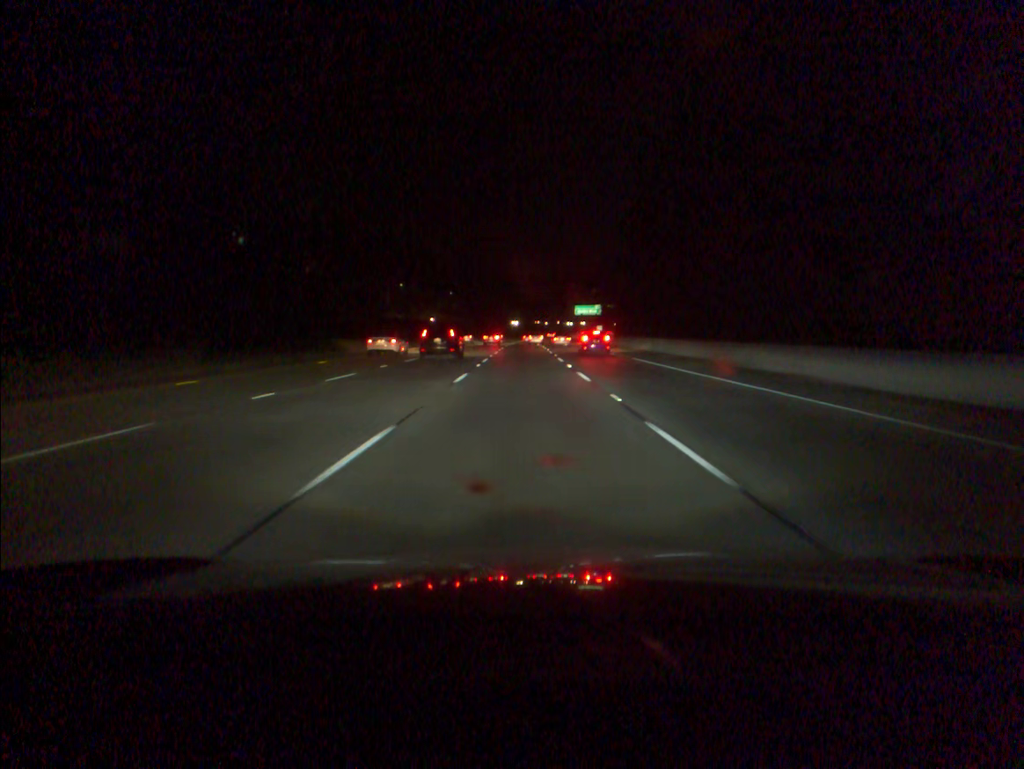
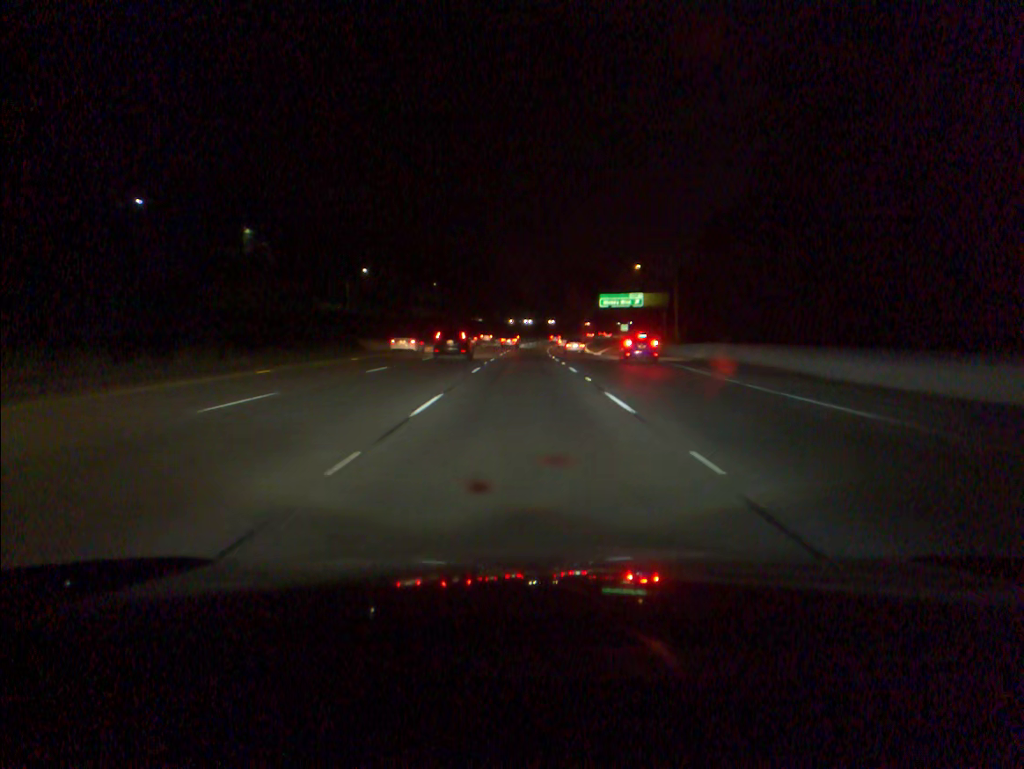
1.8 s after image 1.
(-0.1, +52.3) m; 0°
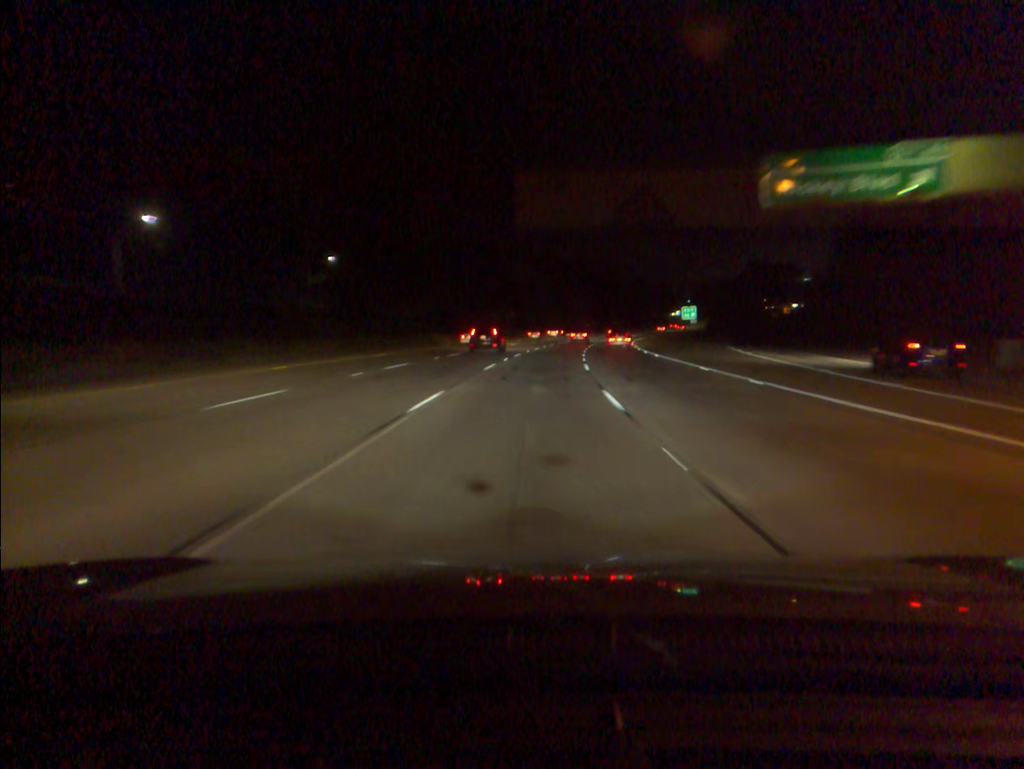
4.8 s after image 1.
(+1.0, +86.8) m; +2°
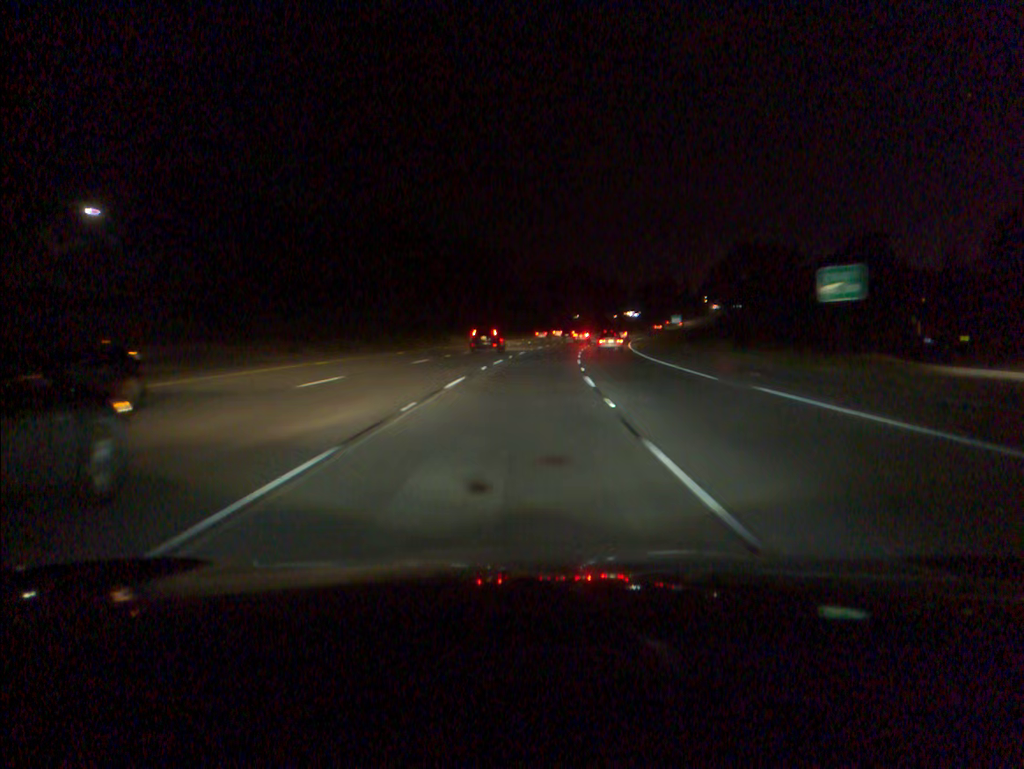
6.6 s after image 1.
(+2.4, +52.2) m; +5°
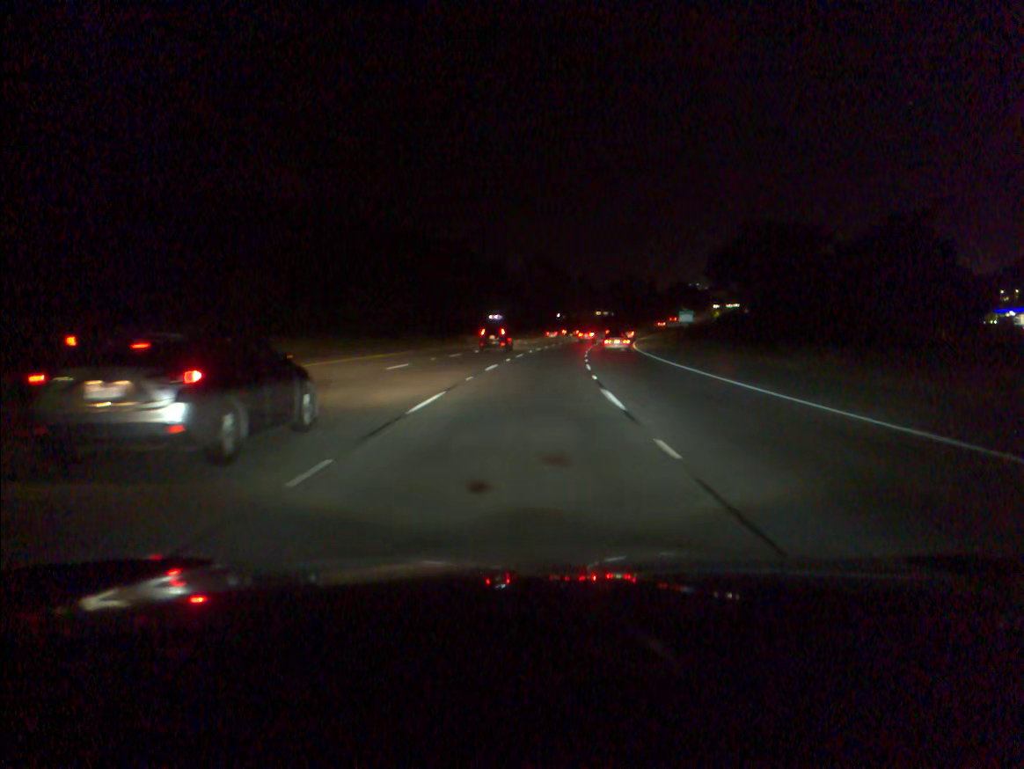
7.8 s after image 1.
(+0.8, +34.9) m; +3°
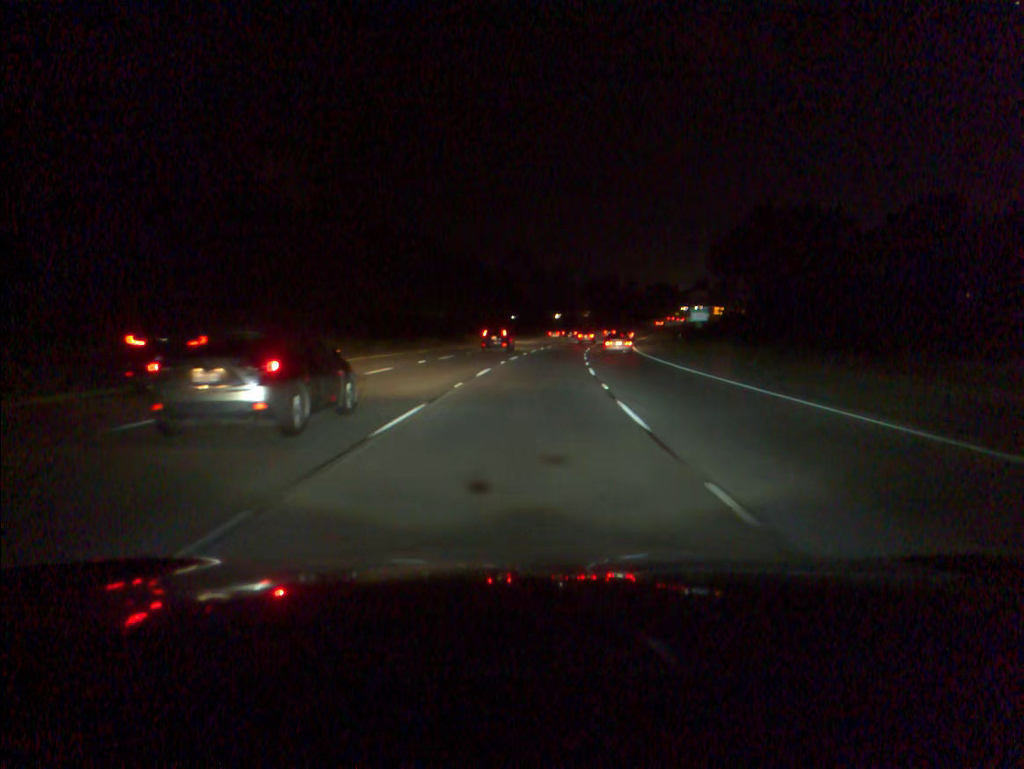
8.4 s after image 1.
(+0.3, +17.5) m; +2°
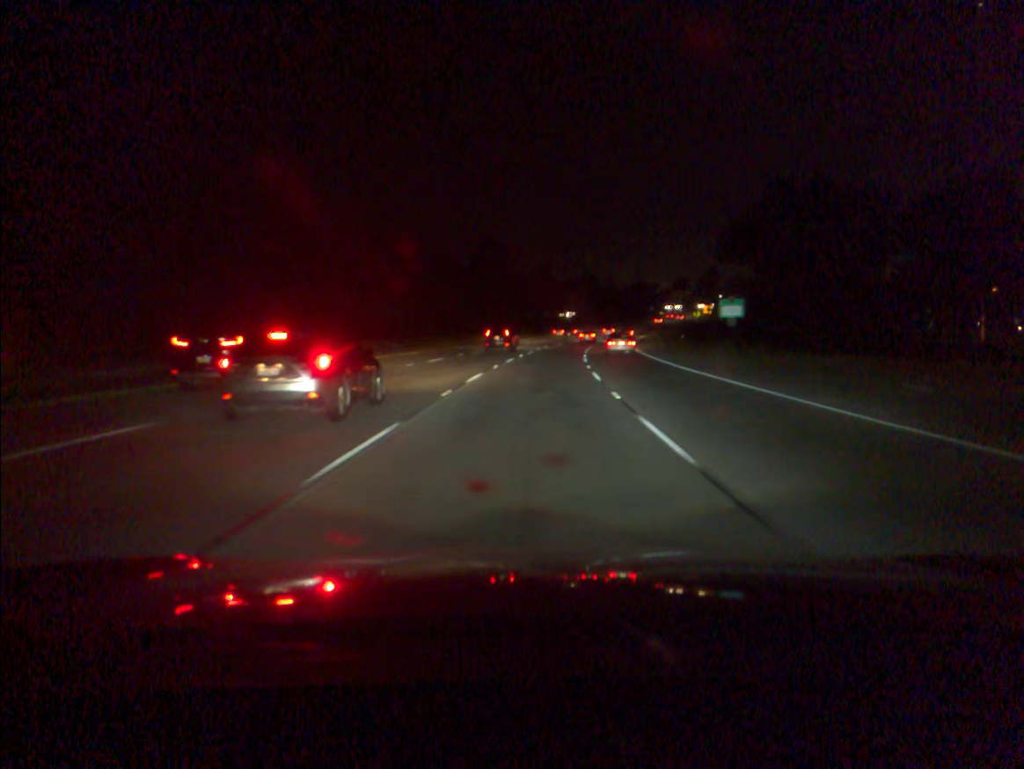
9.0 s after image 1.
(+0.3, +17.5) m; +2°
